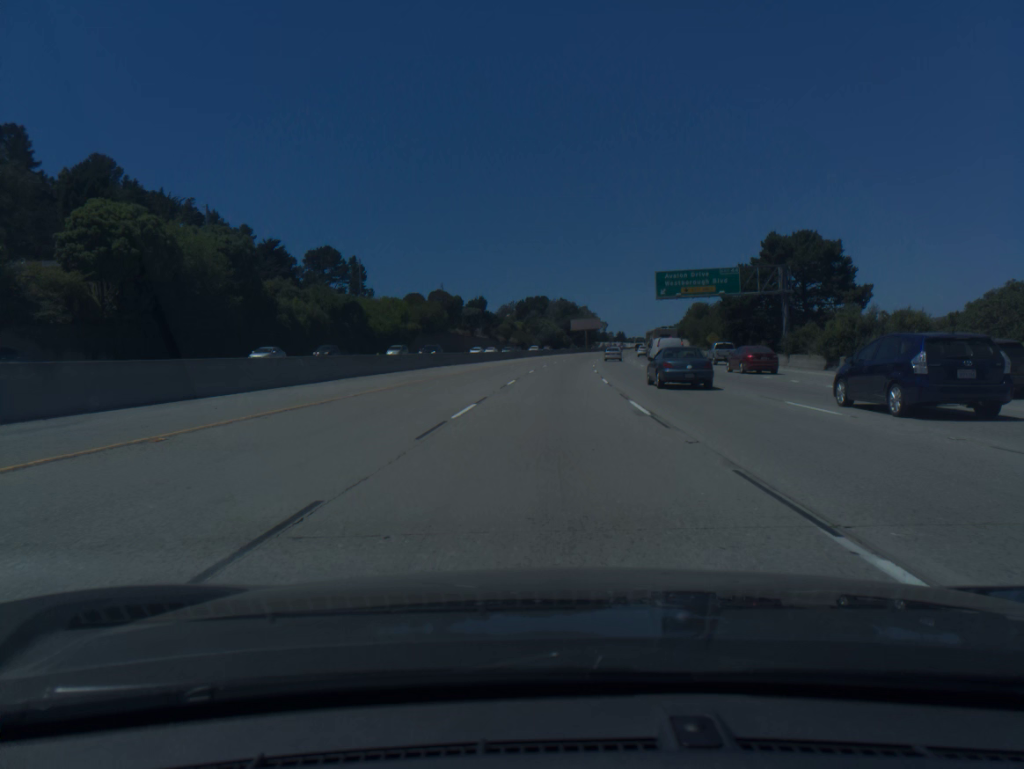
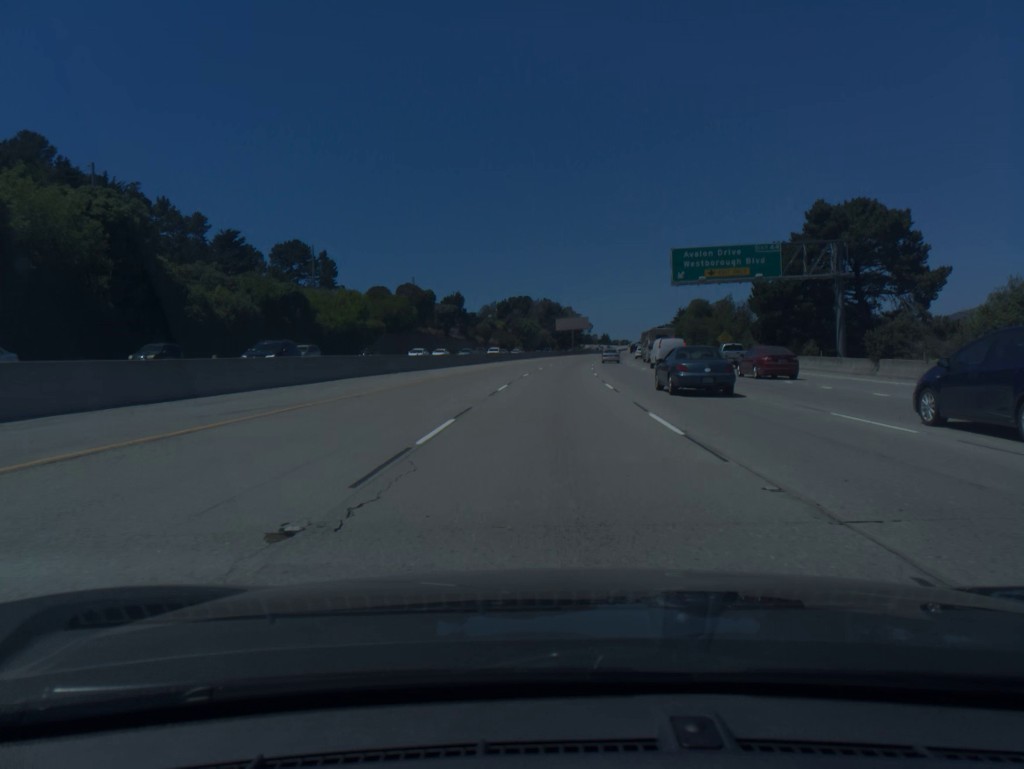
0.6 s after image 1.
(+0.2, +18.5) m; +1°
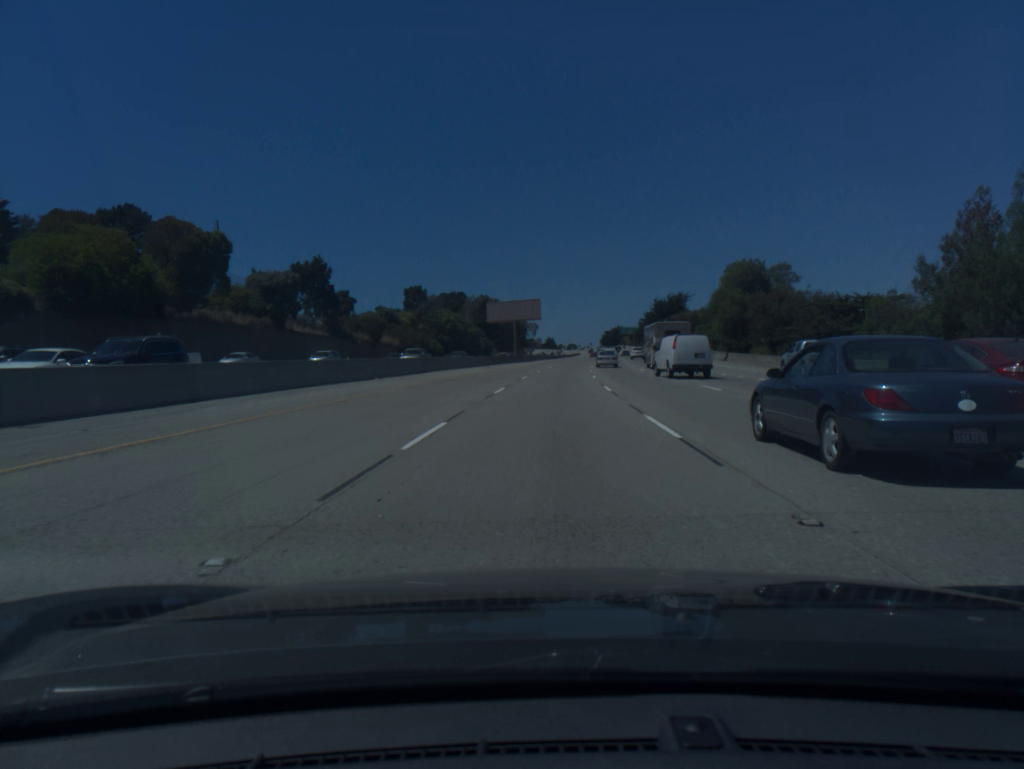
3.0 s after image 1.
(+3.0, +73.5) m; +4°
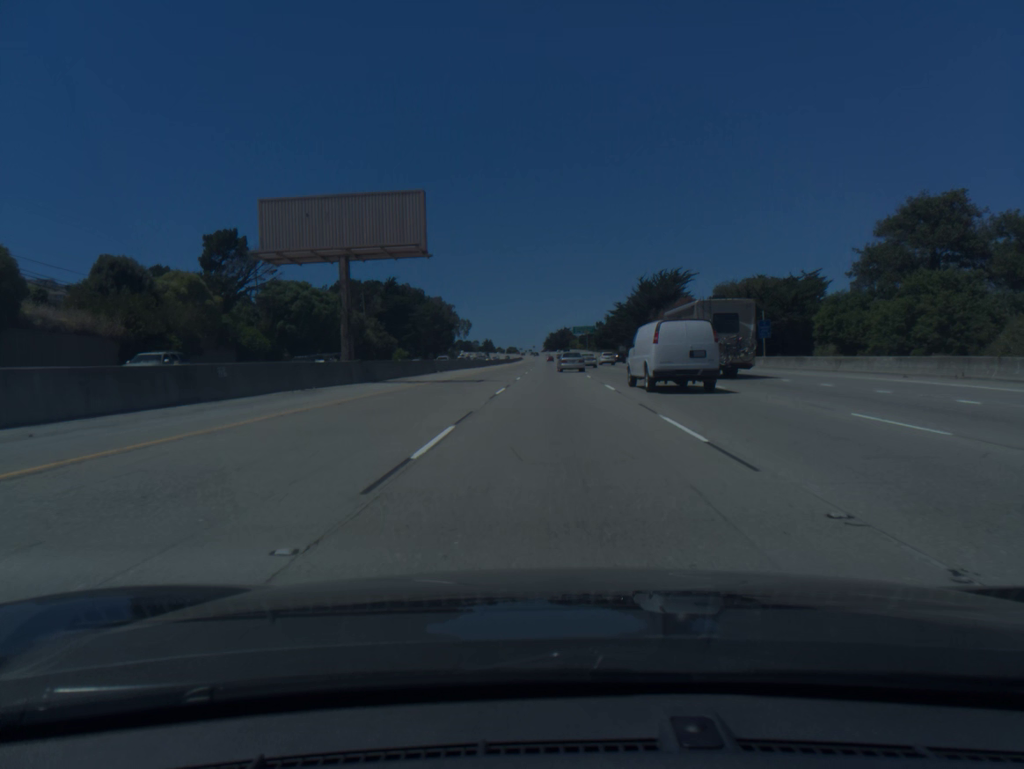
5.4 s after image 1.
(+2.4, +73.6) m; +4°
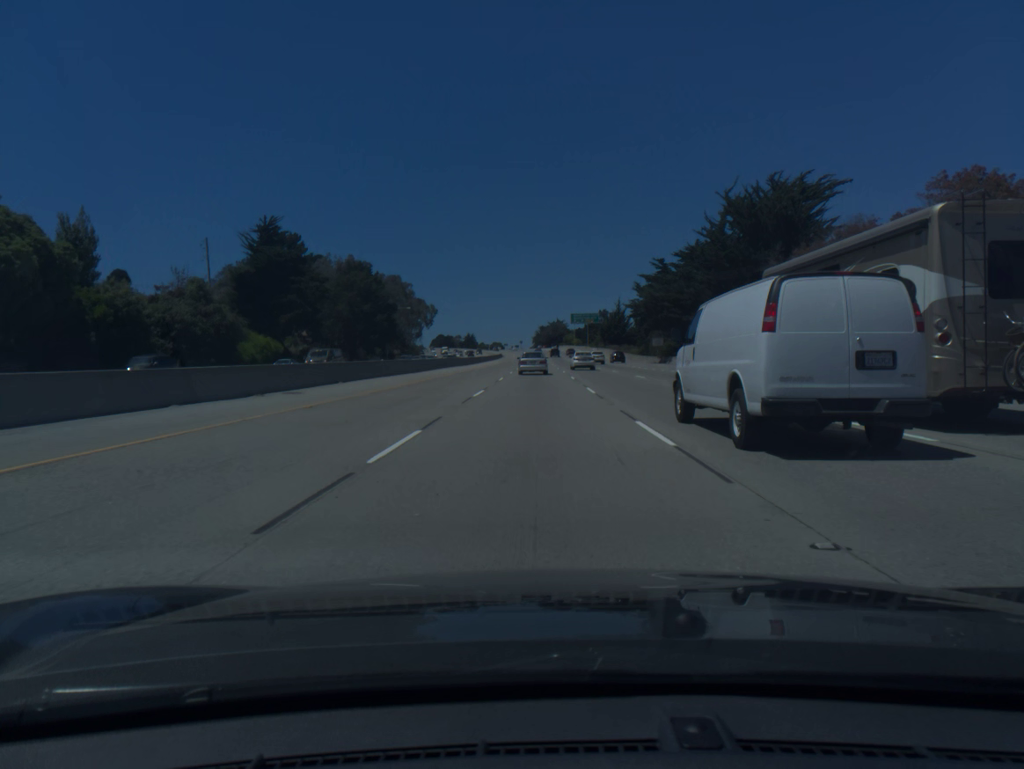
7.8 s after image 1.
(+1.3, +73.3) m; +1°
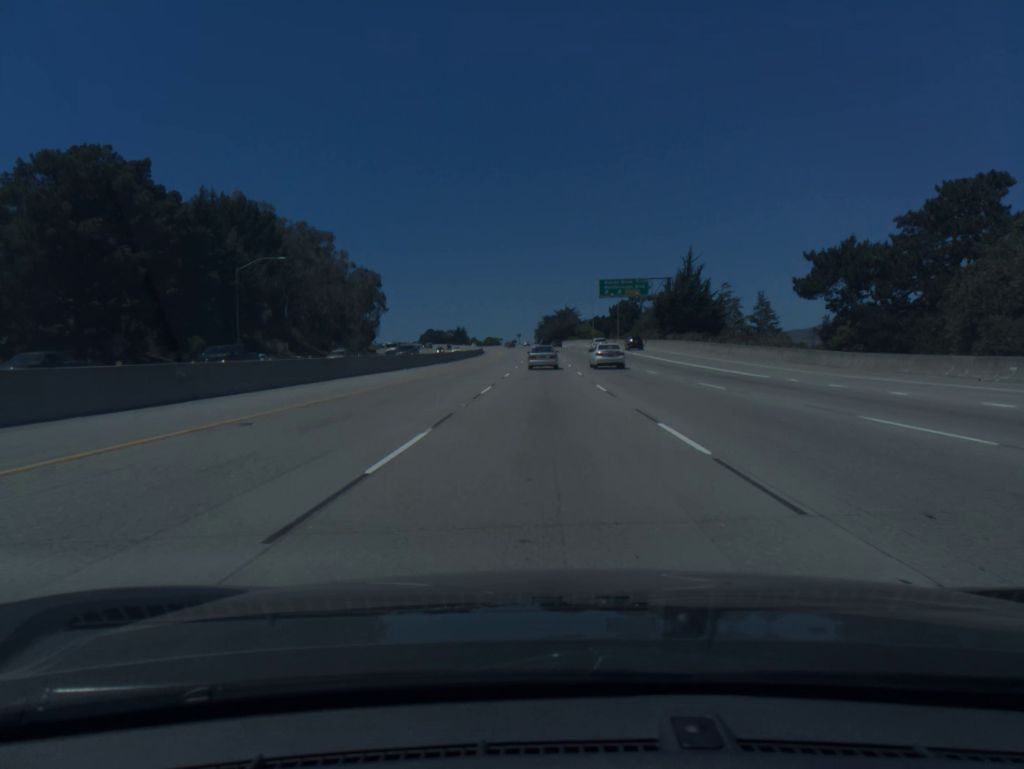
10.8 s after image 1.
(-0.5, +88.7) m; 0°
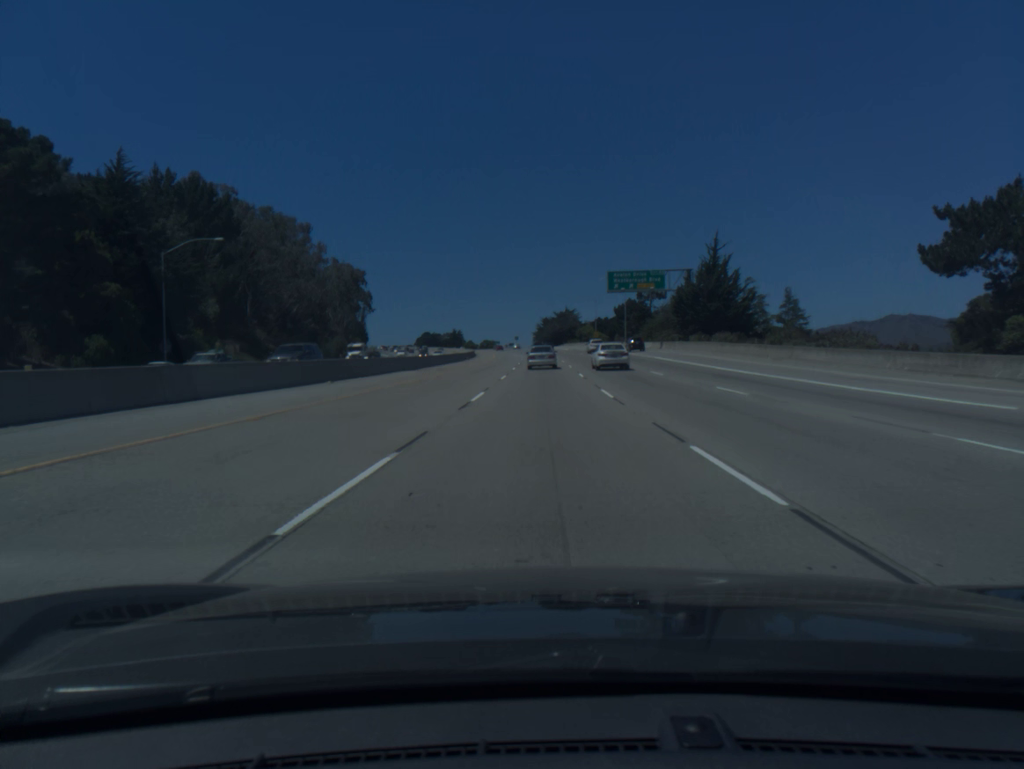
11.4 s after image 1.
(0.0, +17.5) m; 0°
